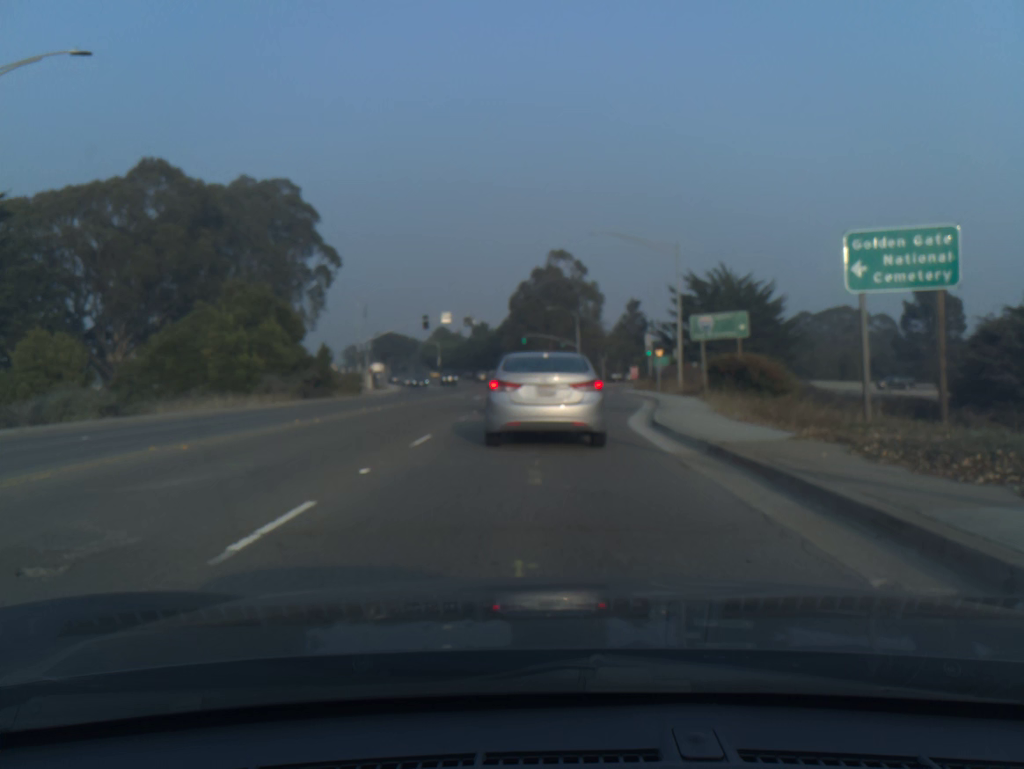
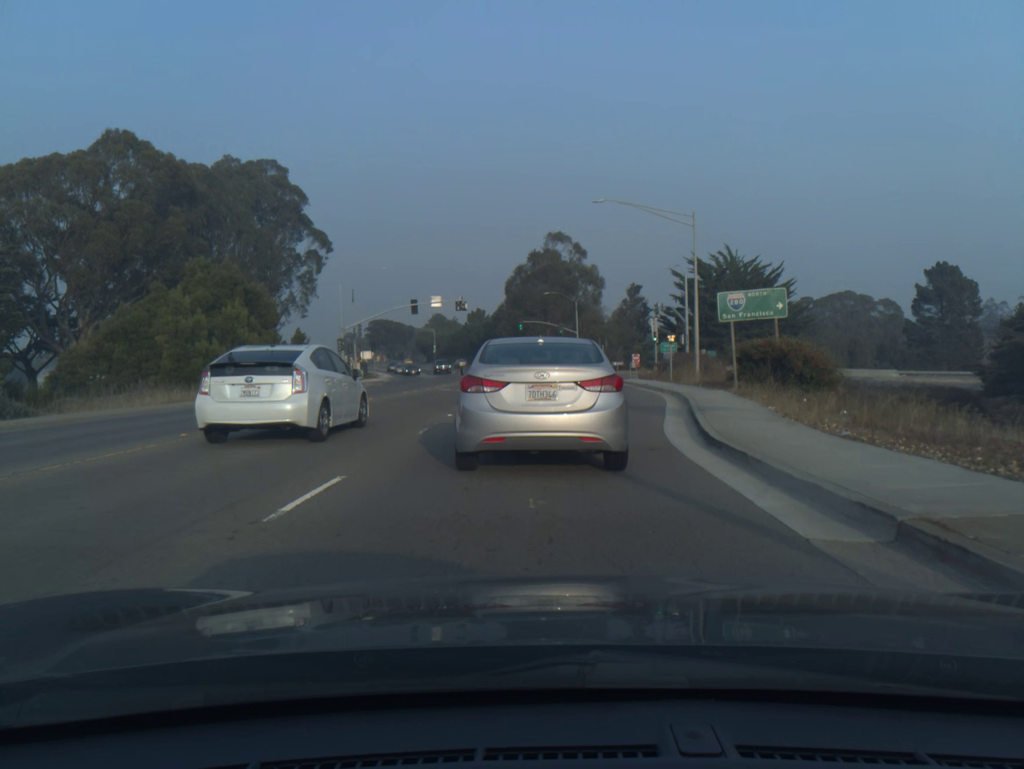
(+0.1, +6.4) m; +1°
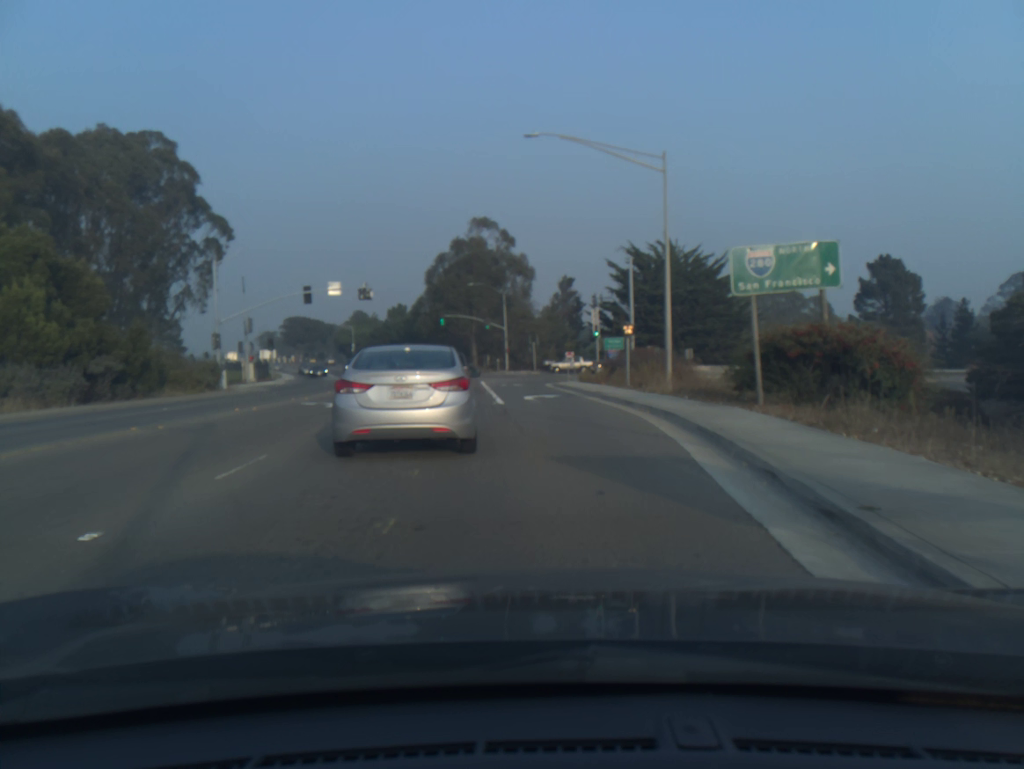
(+0.5, +11.9) m; +5°
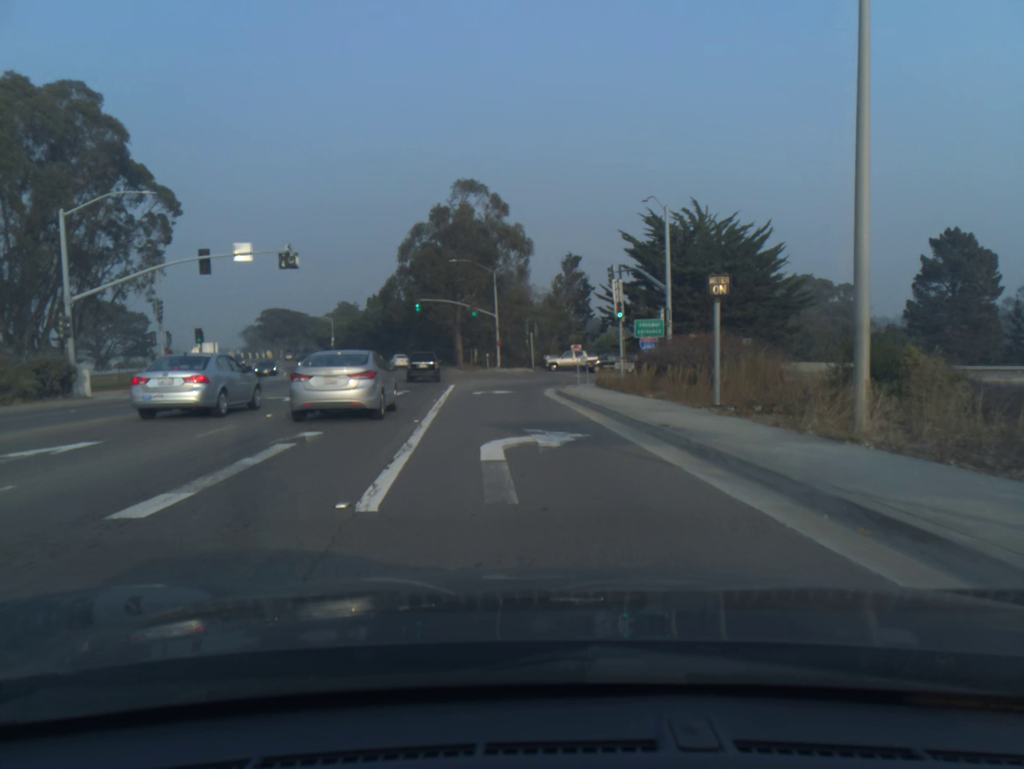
(0.0, +17.0) m; -1°
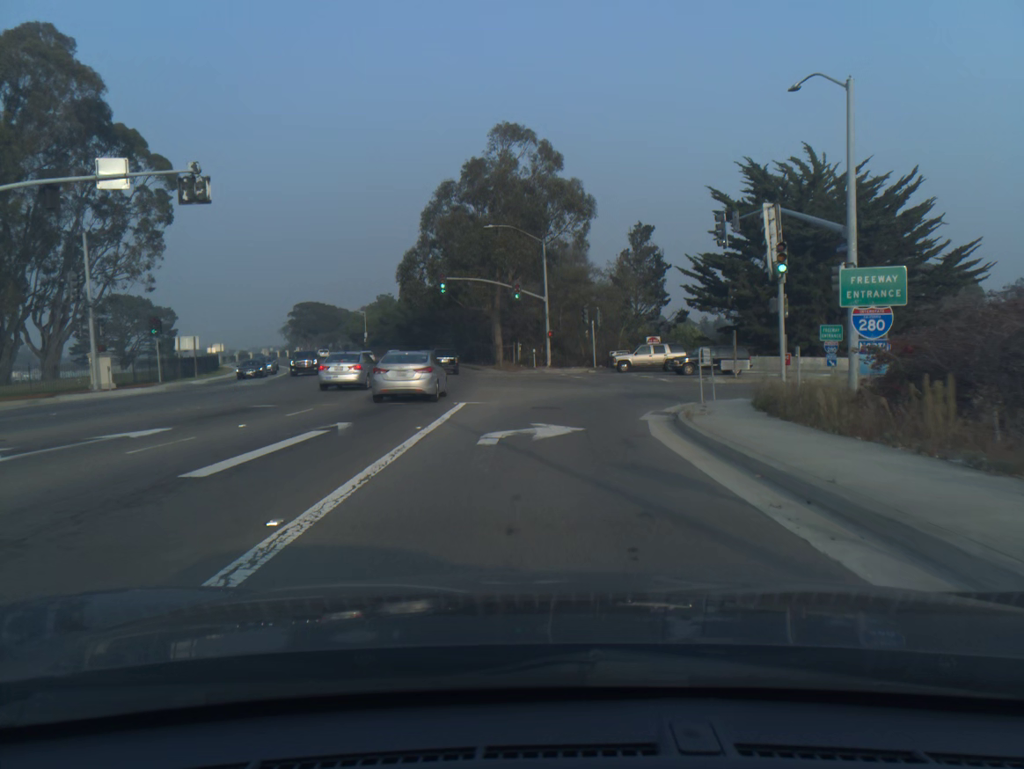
(-0.6, +17.5) m; -3°
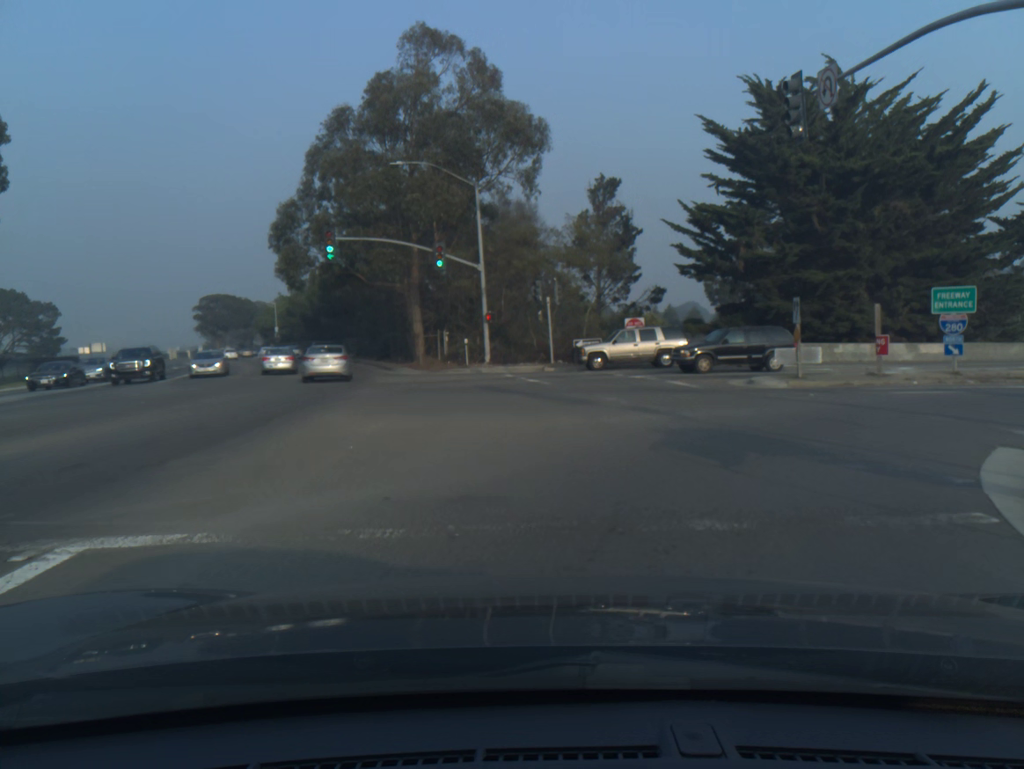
(+0.3, +16.5) m; +5°
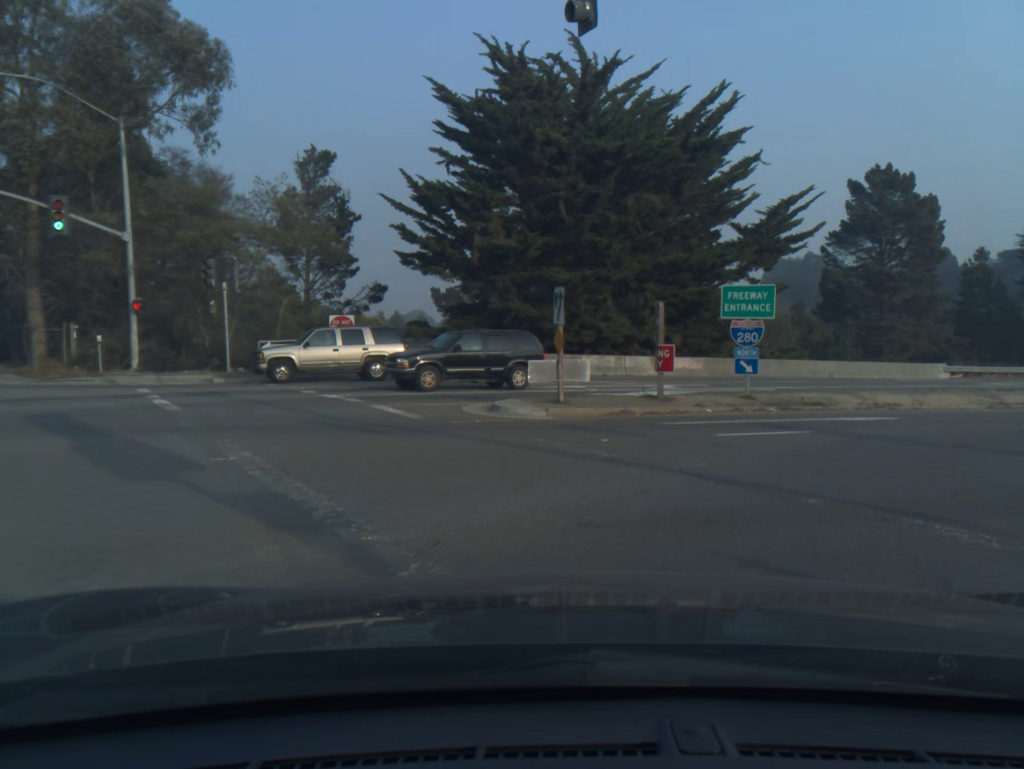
(+1.3, +8.4) m; +22°
